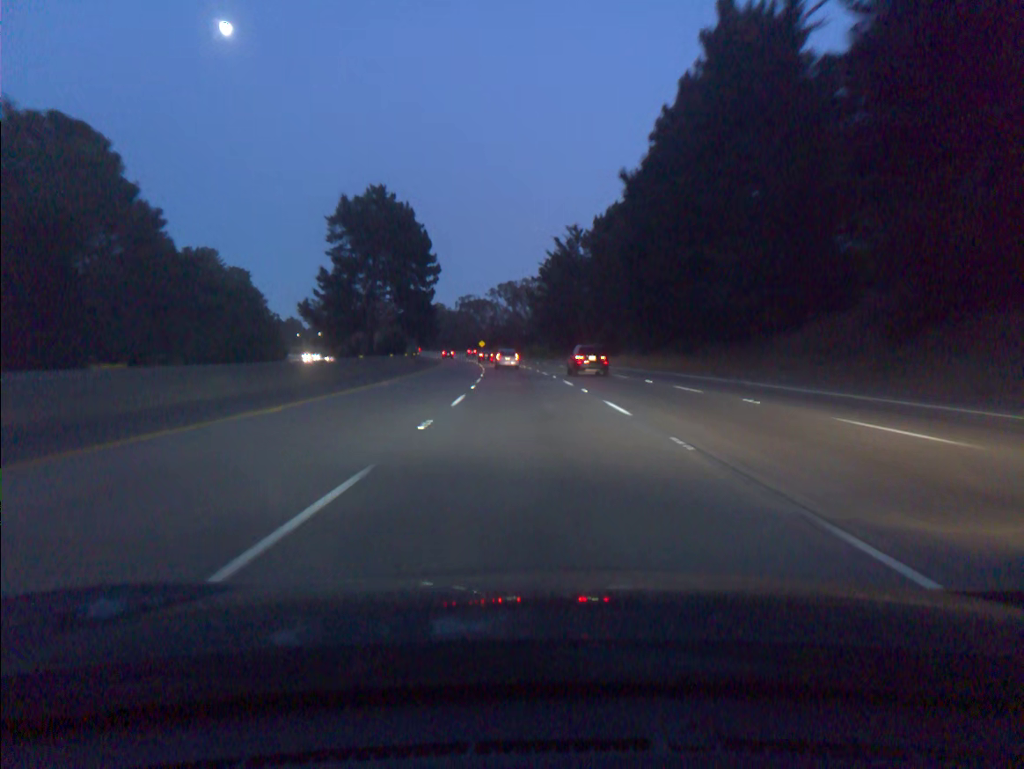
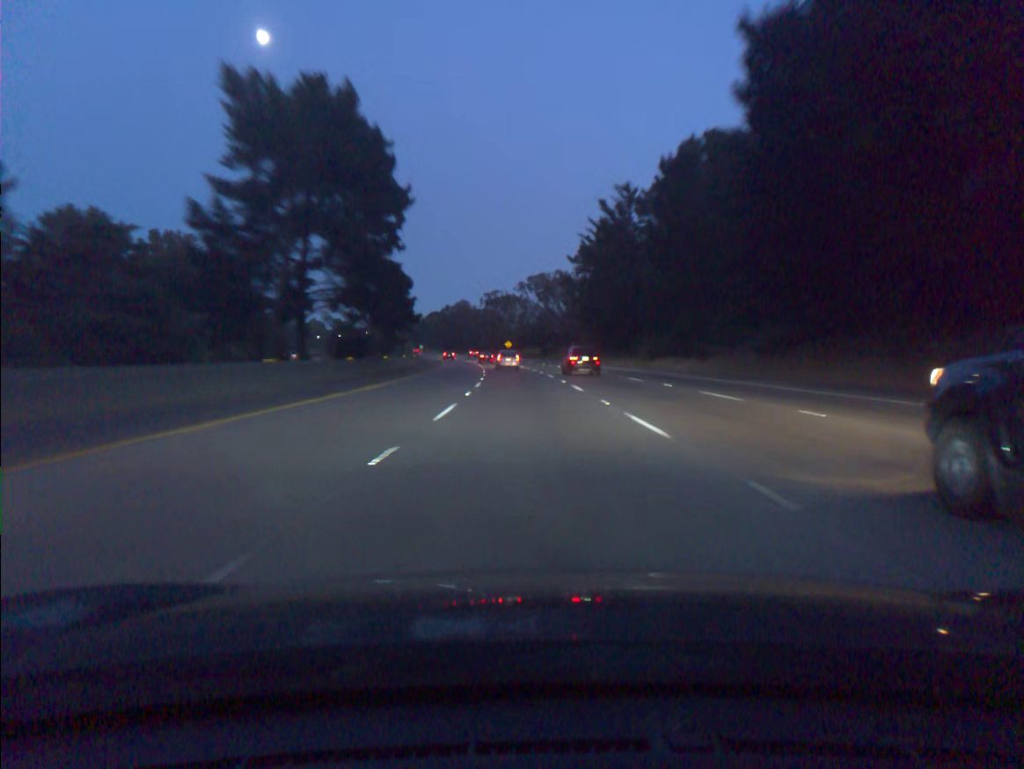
(-0.7, +33.1) m; -2°
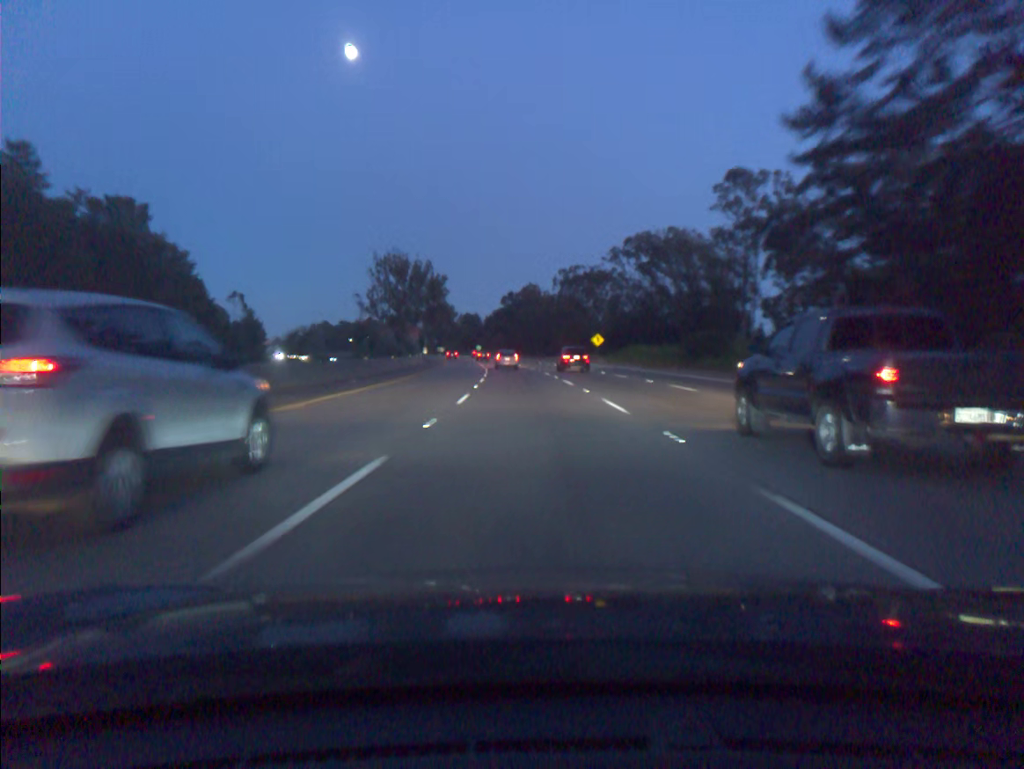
(-4.2, +82.5) m; -6°
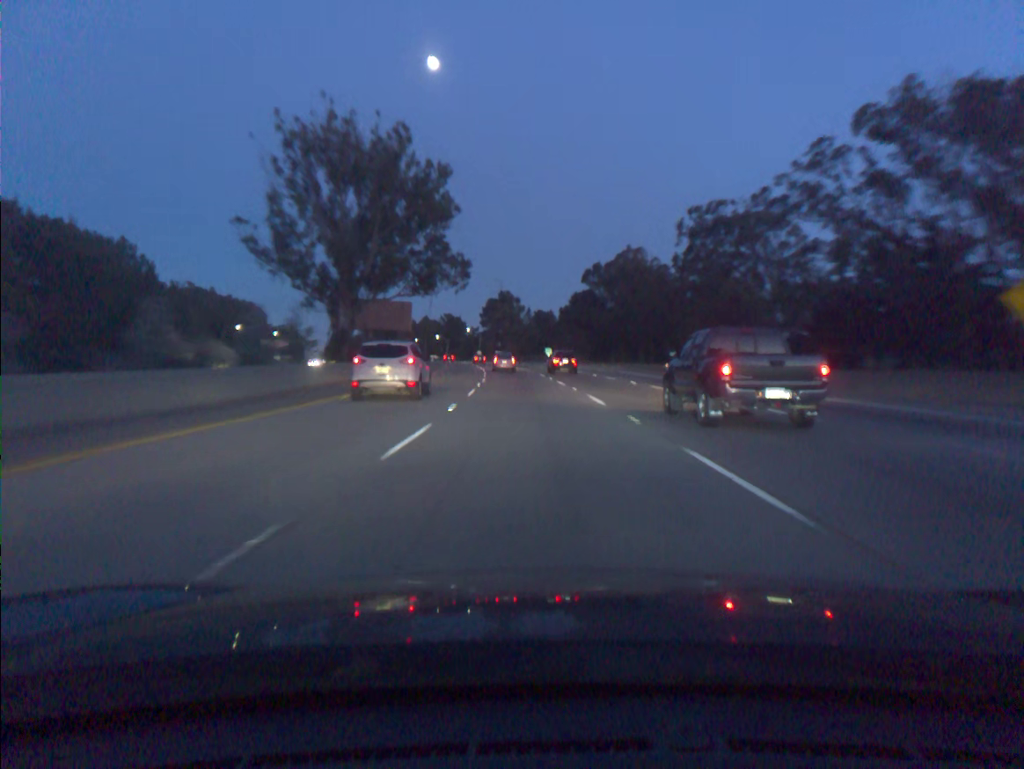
(-4.0, +82.8) m; -6°
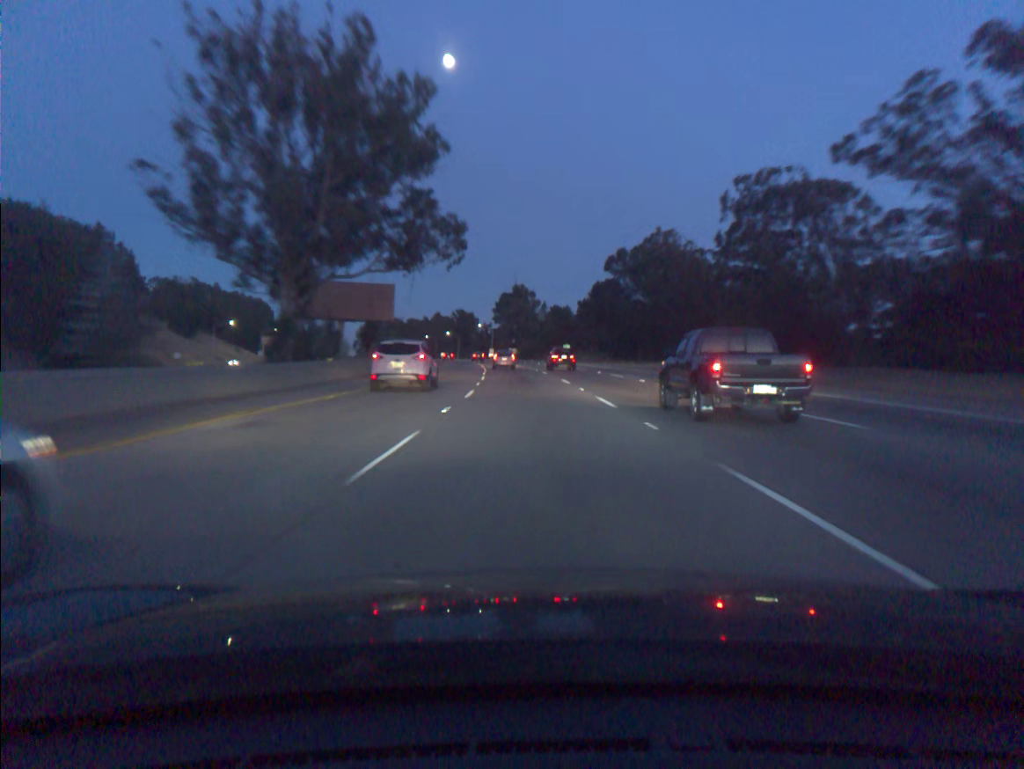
(-0.2, +16.7) m; -1°
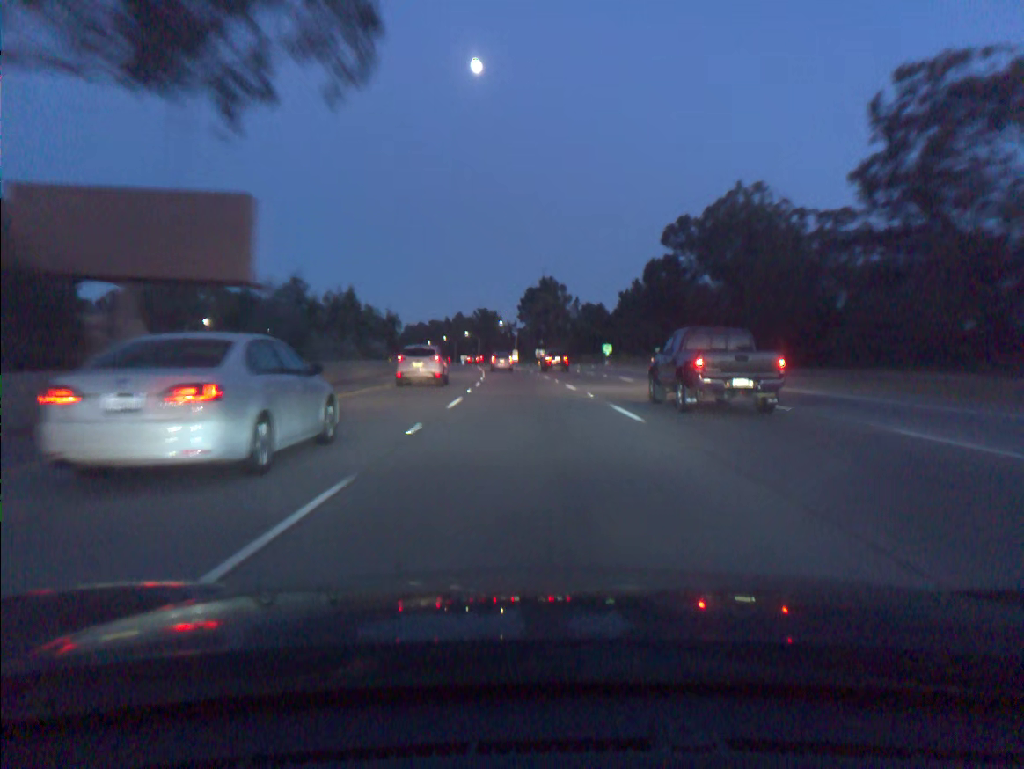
(-0.6, +33.4) m; -2°
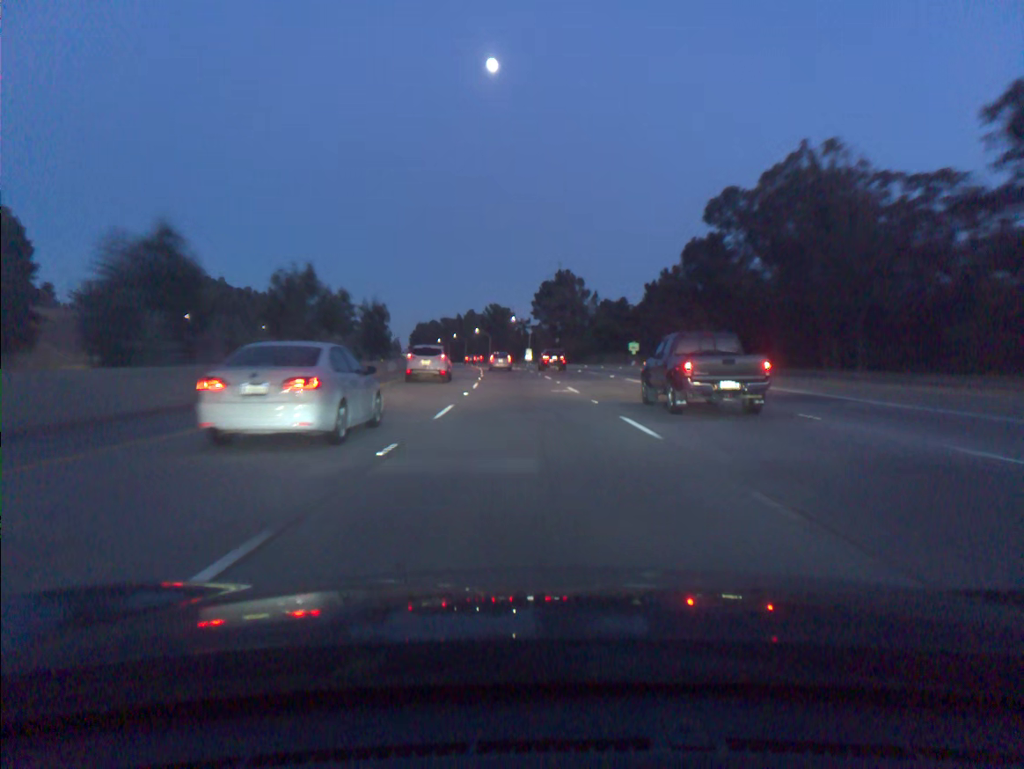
(-0.2, +16.7) m; -1°
